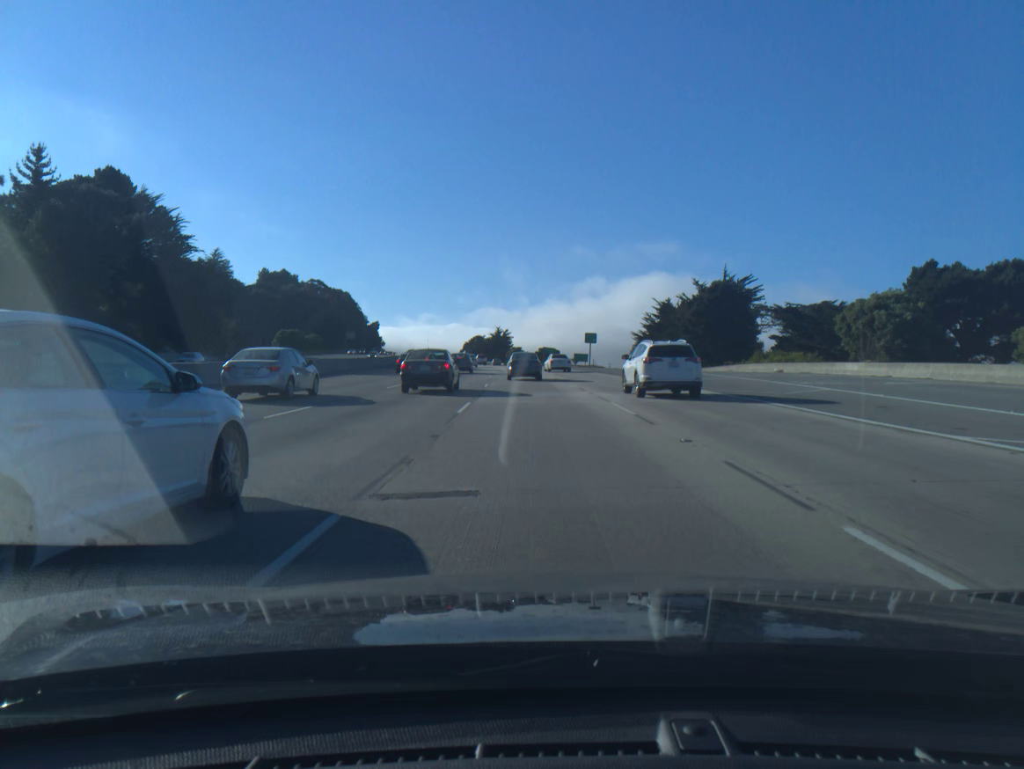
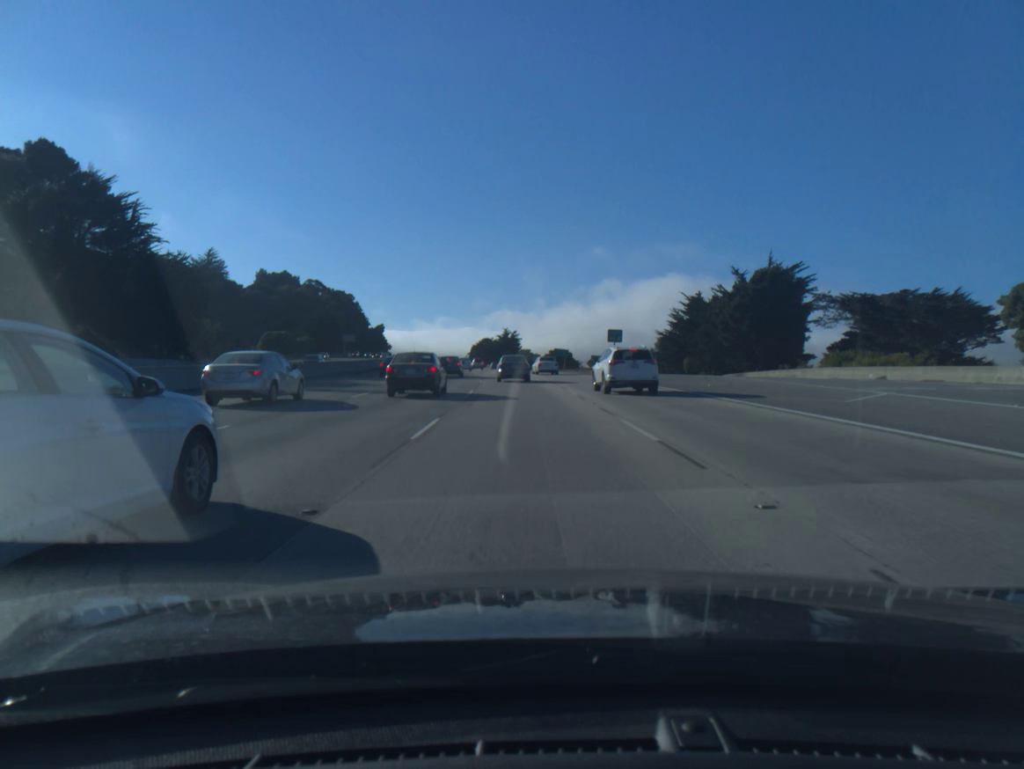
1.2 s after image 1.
(-0.1, +19.4) m; -1°
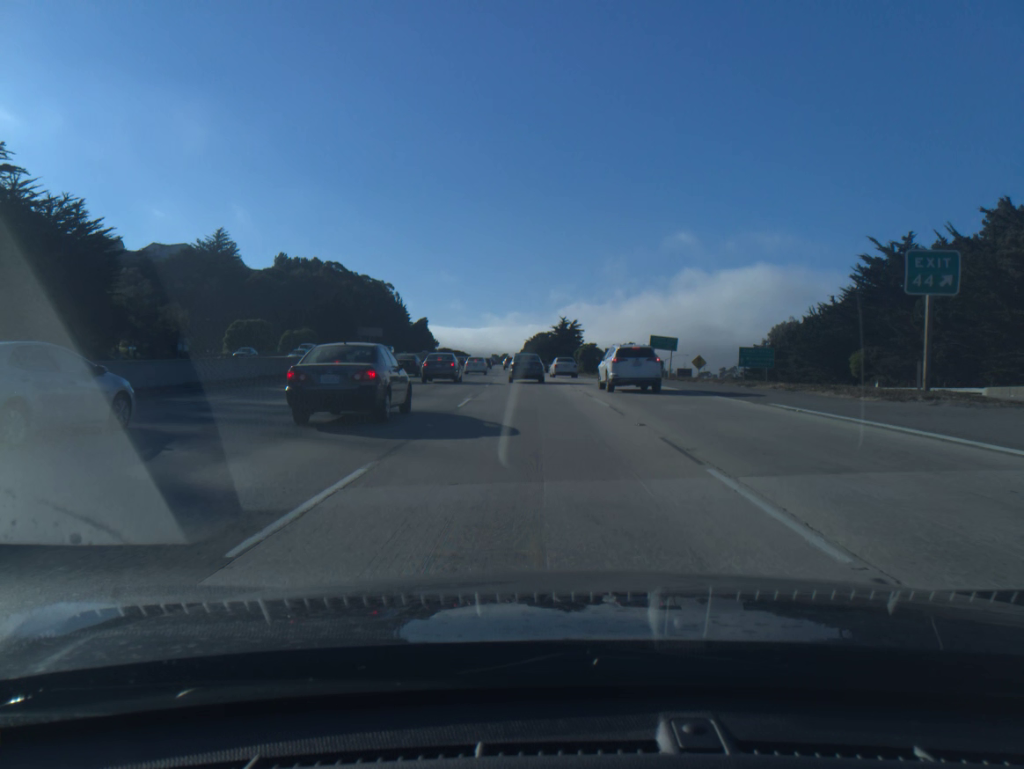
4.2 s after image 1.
(-1.9, +50.8) m; -4°
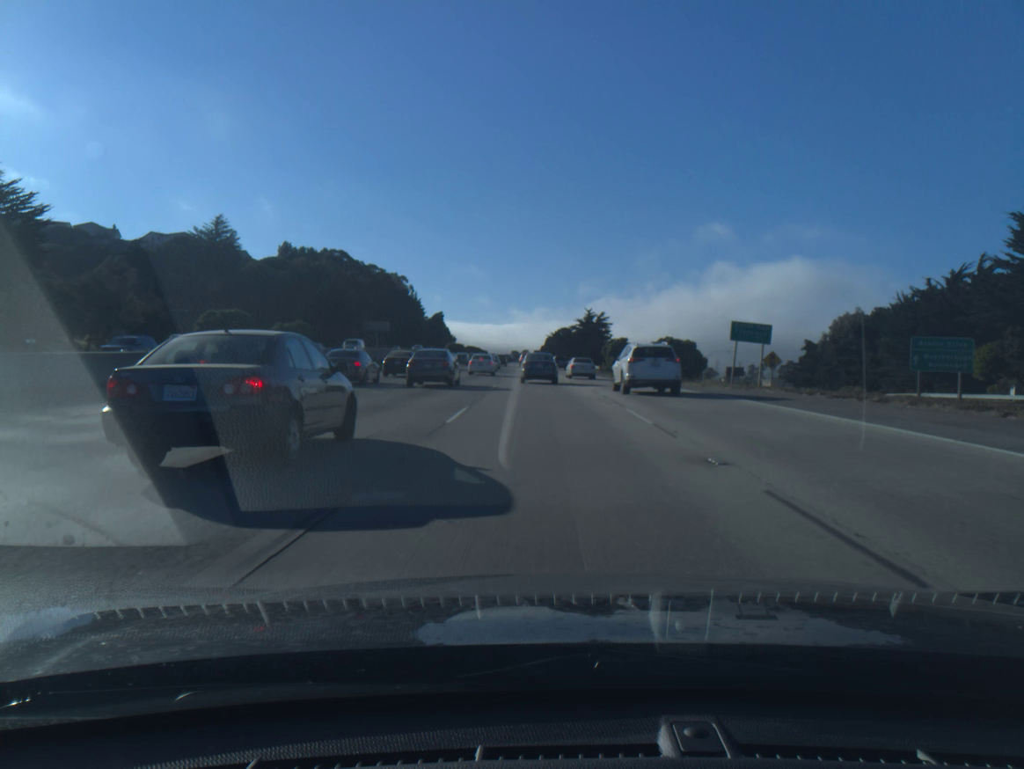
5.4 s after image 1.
(-0.3, +19.8) m; -2°
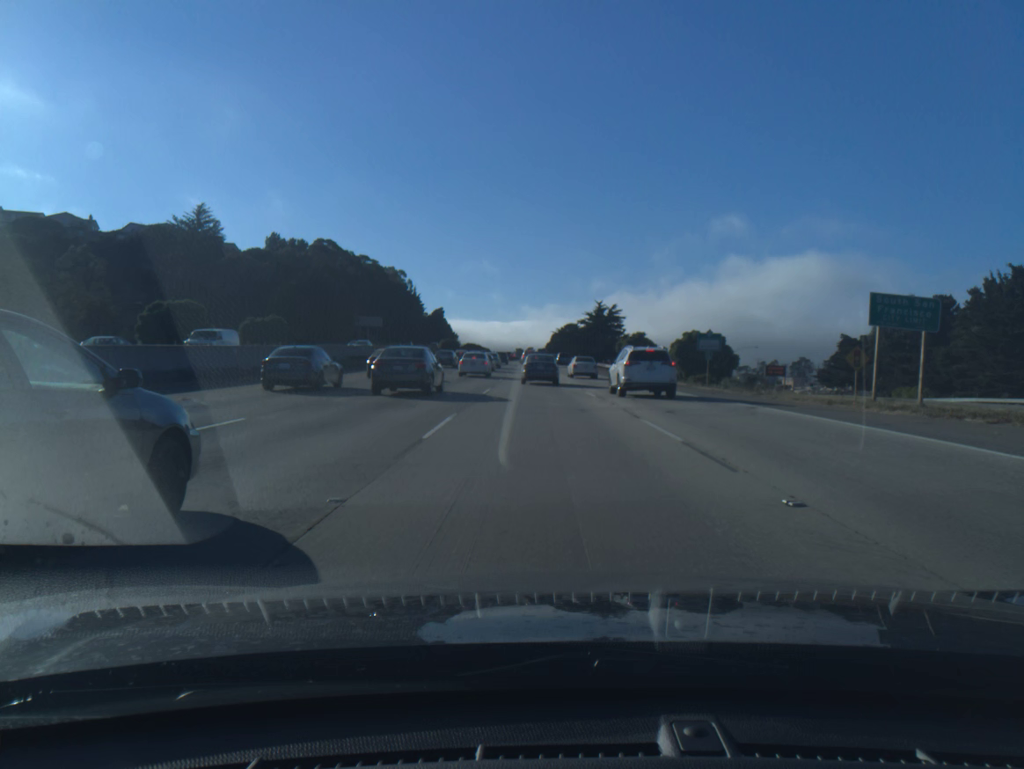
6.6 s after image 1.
(-0.1, +17.4) m; 0°
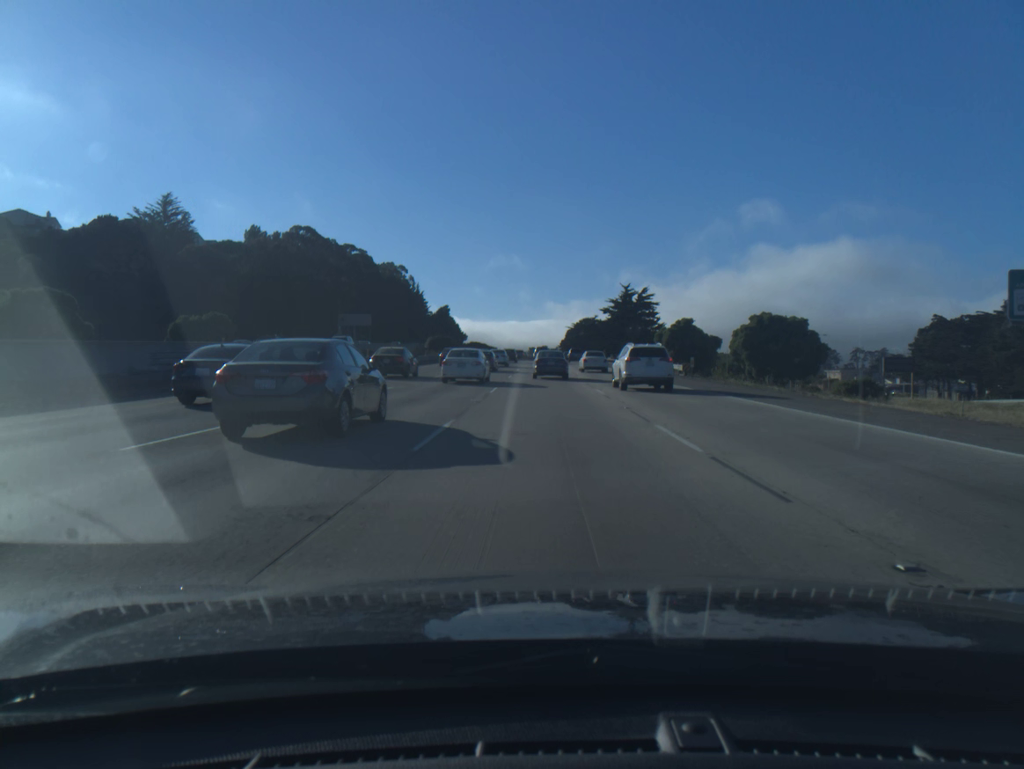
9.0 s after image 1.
(-0.3, +30.6) m; -1°
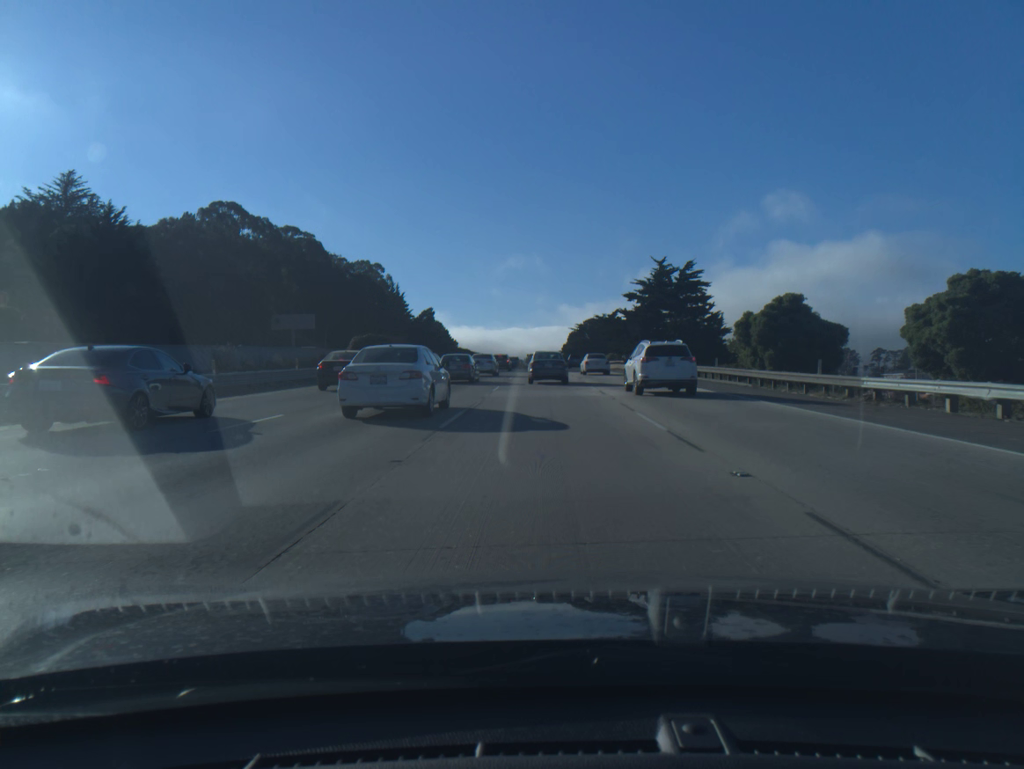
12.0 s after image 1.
(0.0, +40.7) m; 0°
